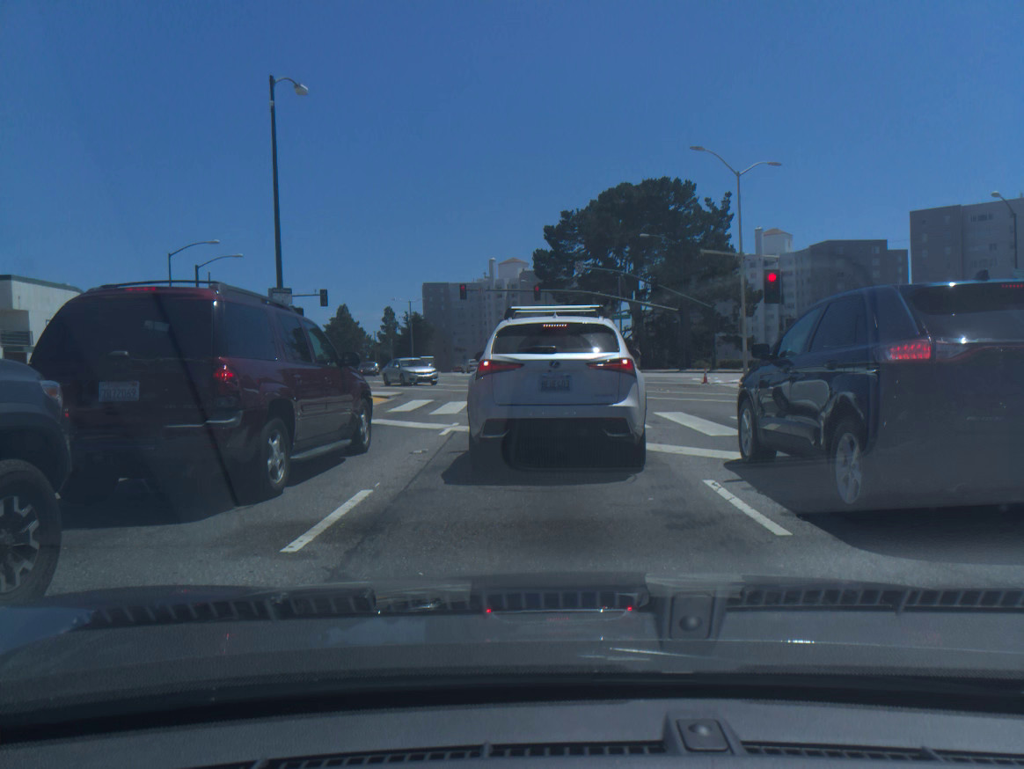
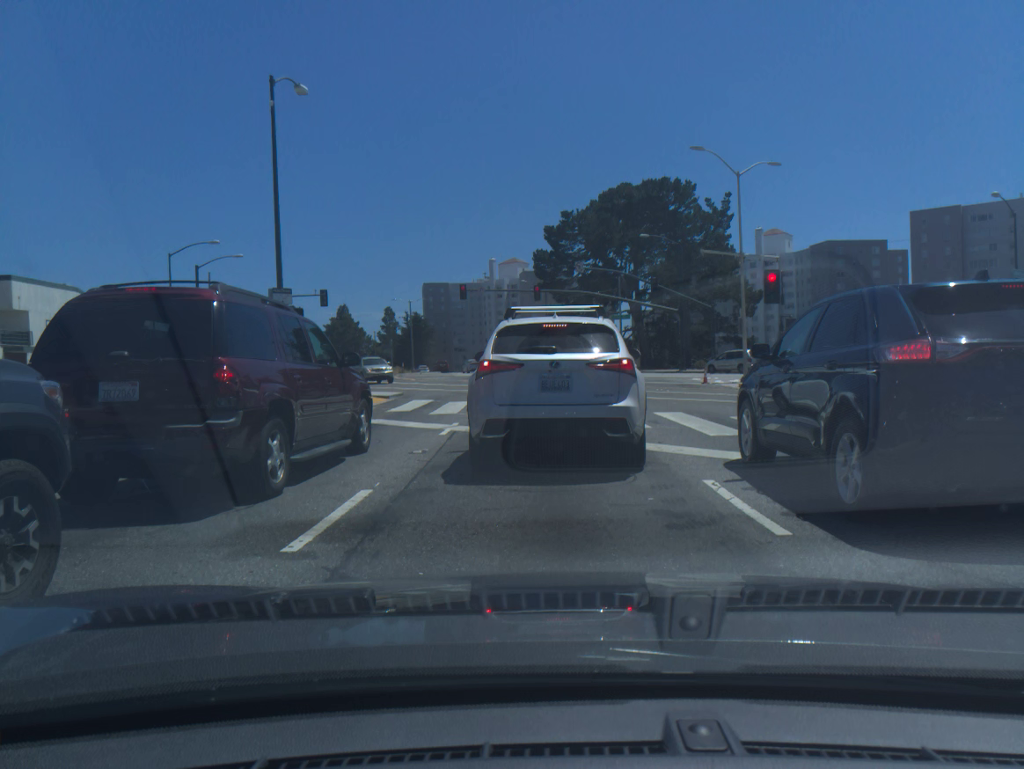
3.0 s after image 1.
(0.0, 0.0) m; 0°
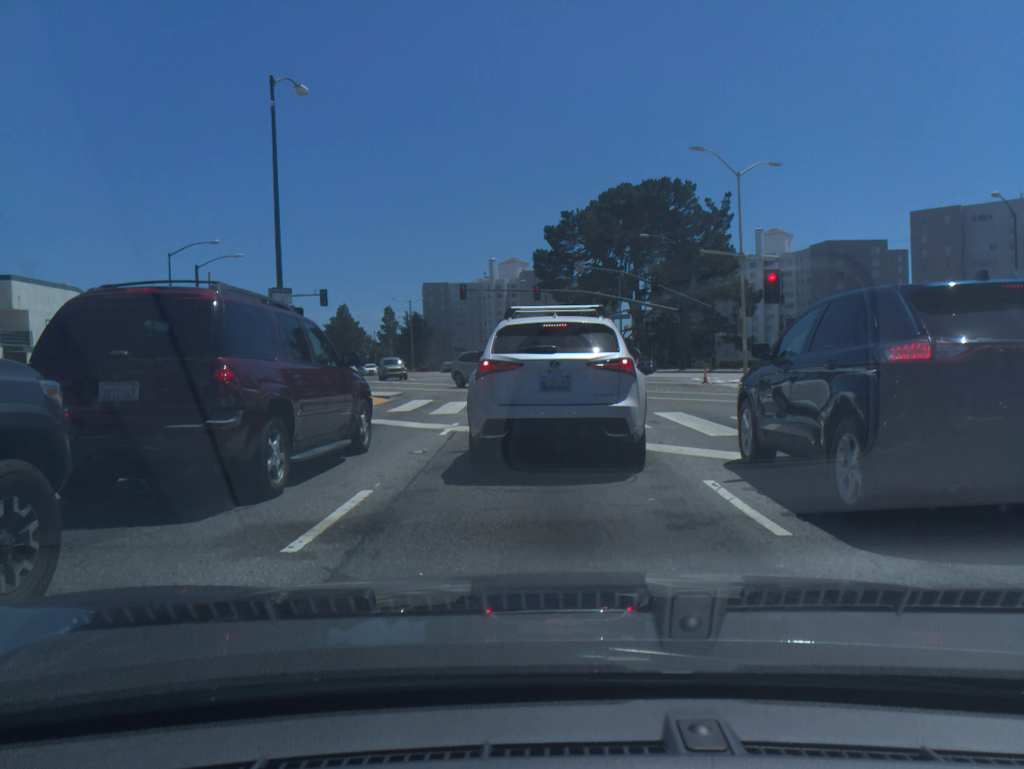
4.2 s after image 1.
(0.0, 0.0) m; 0°
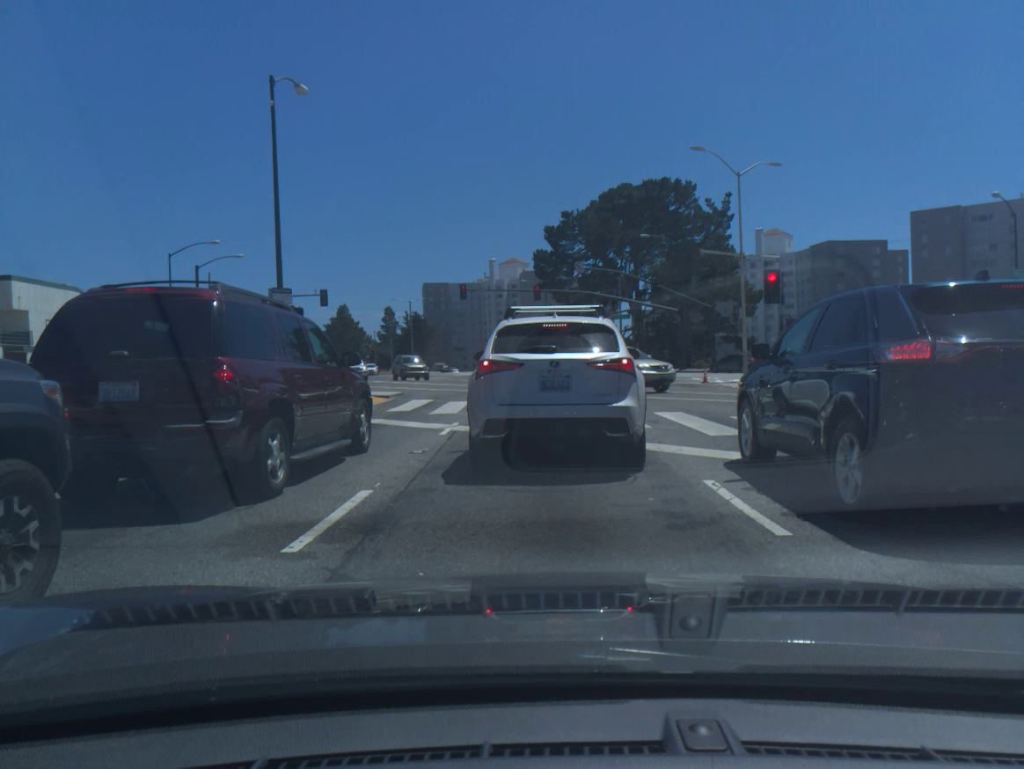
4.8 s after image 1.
(0.0, 0.0) m; 0°
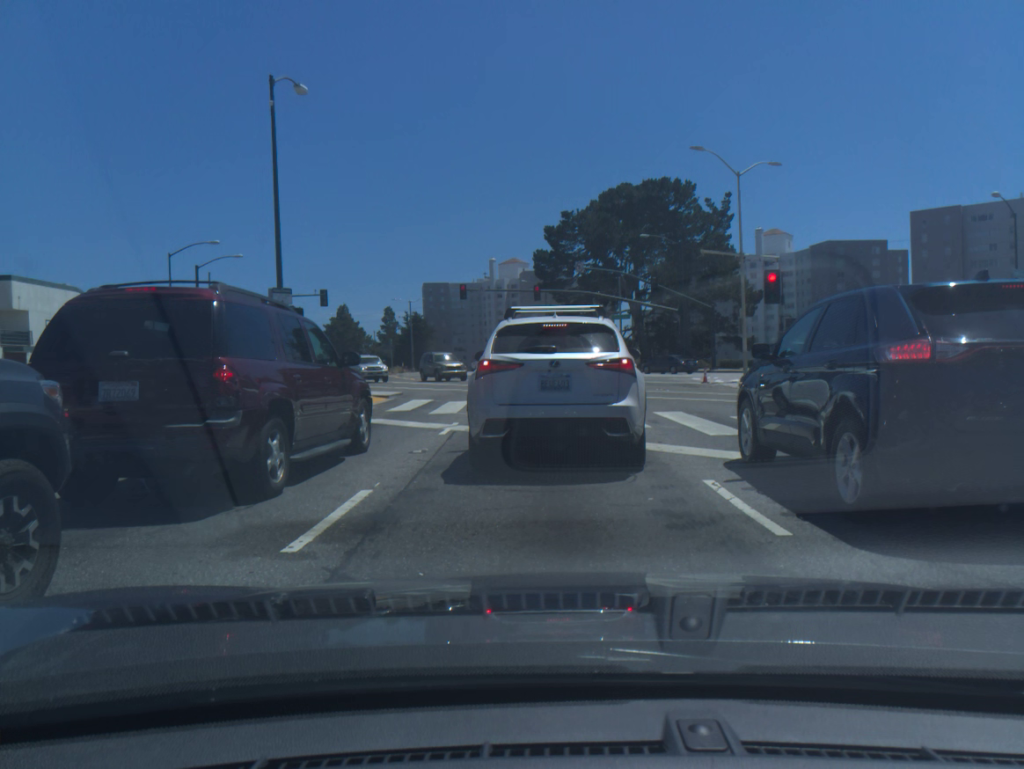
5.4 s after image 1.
(0.0, 0.0) m; 0°
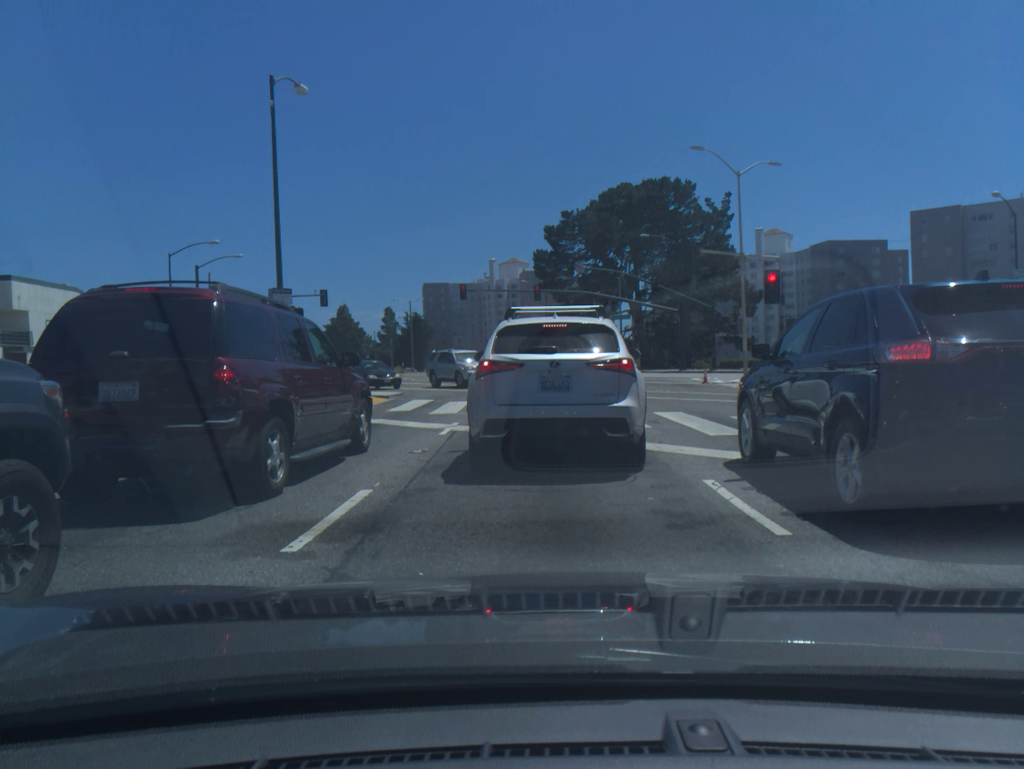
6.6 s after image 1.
(0.0, 0.0) m; 0°
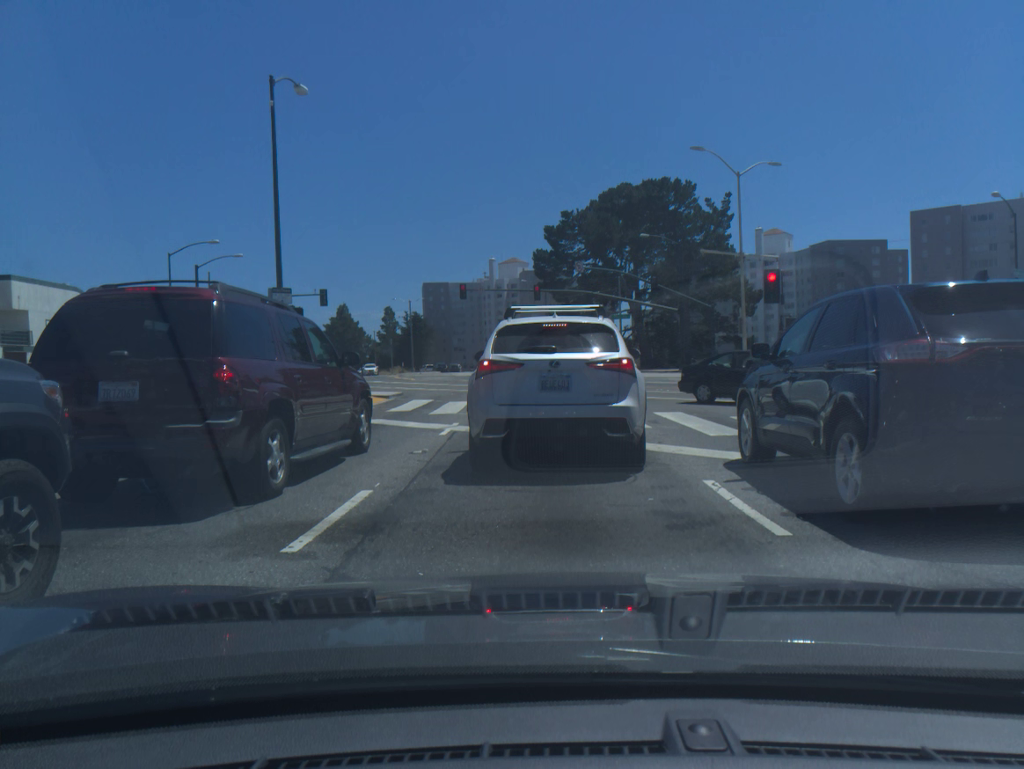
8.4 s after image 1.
(0.0, 0.0) m; -1°
